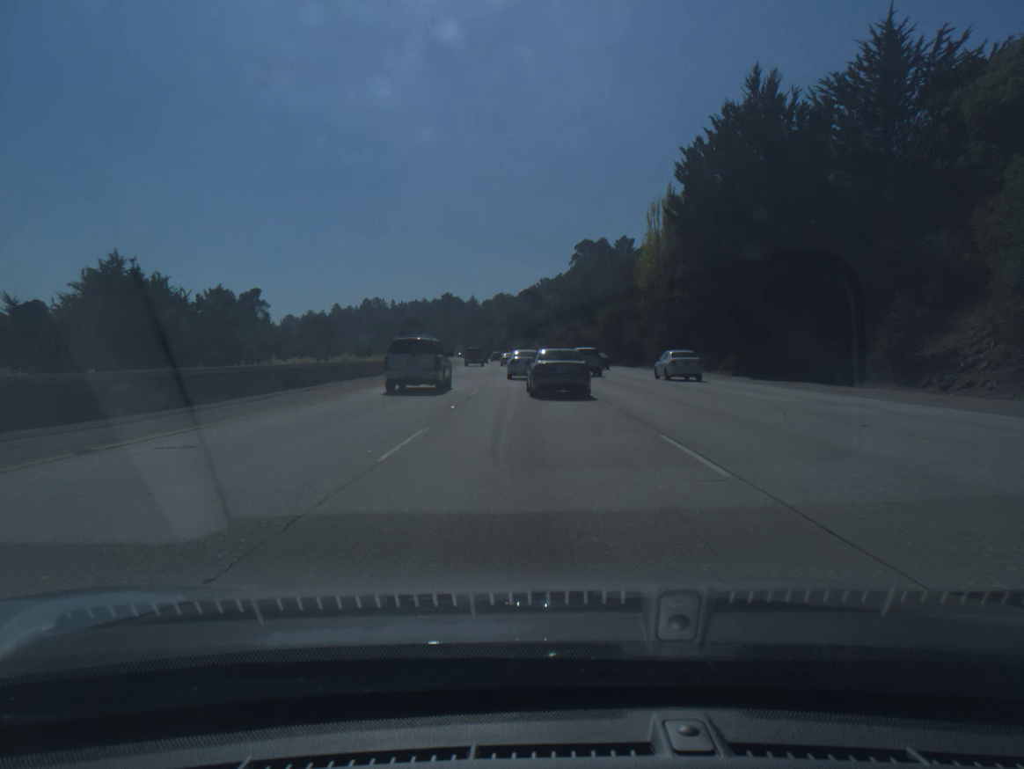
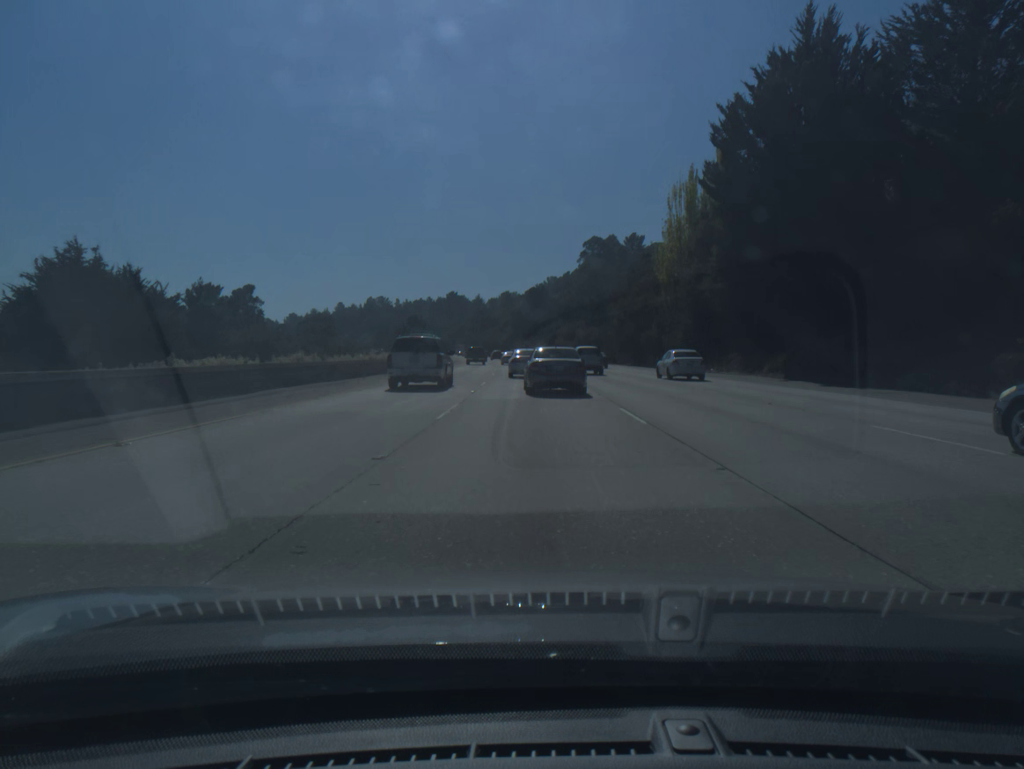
(0.0, +9.0) m; 0°
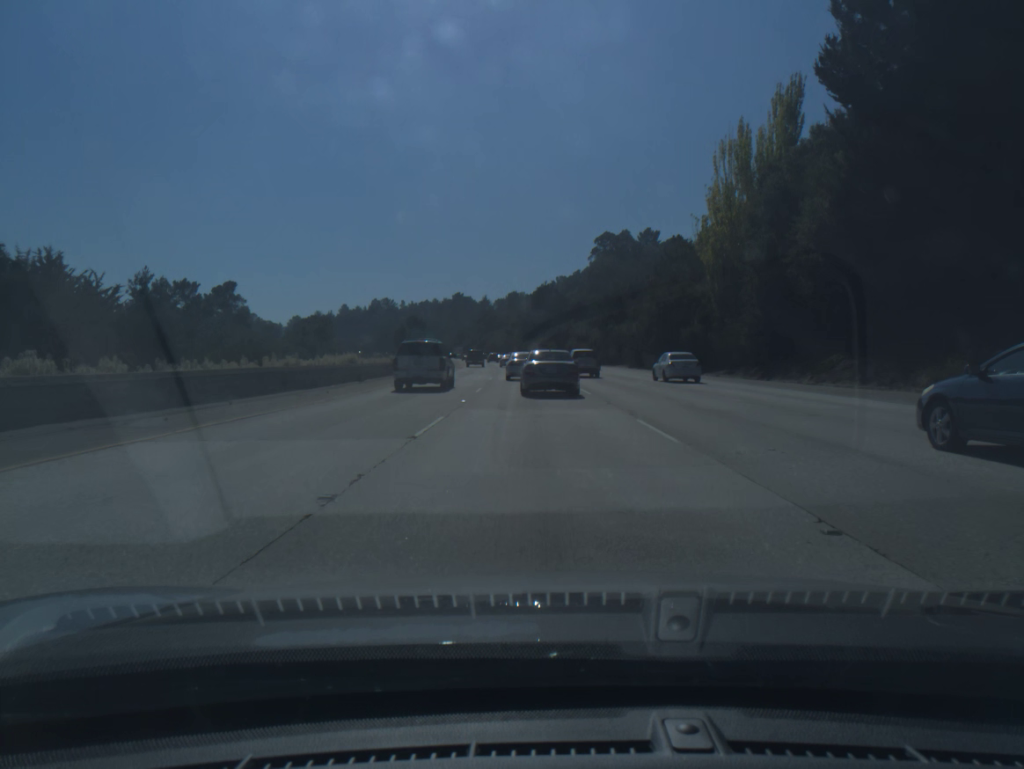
(-0.1, +17.5) m; -1°
